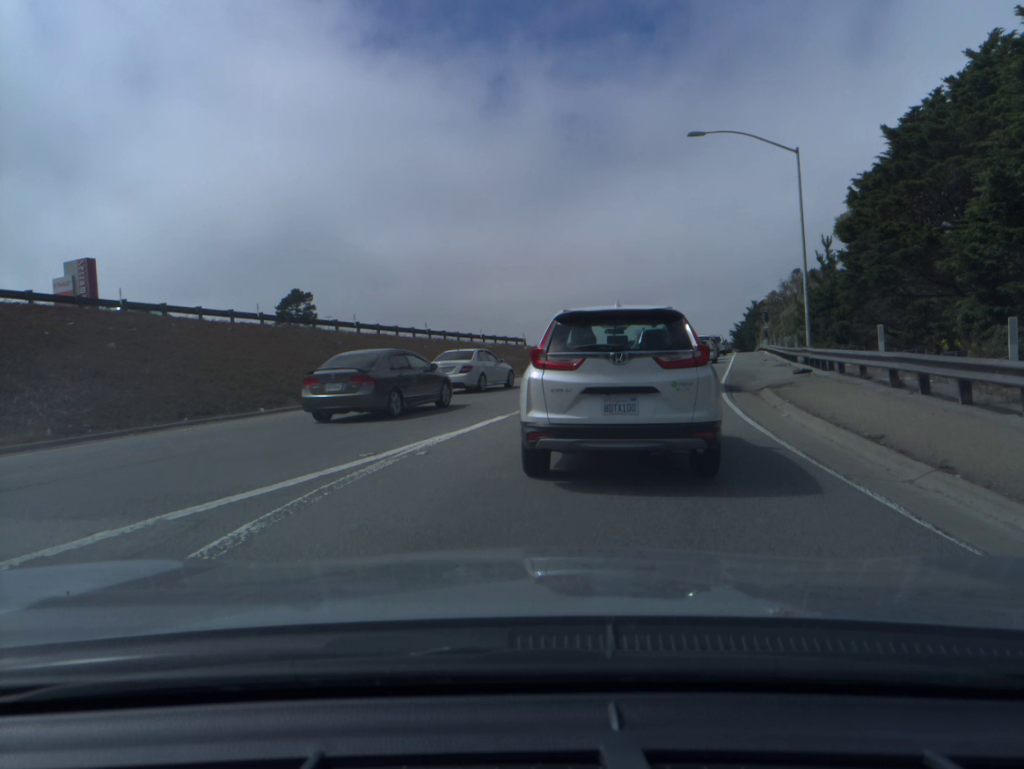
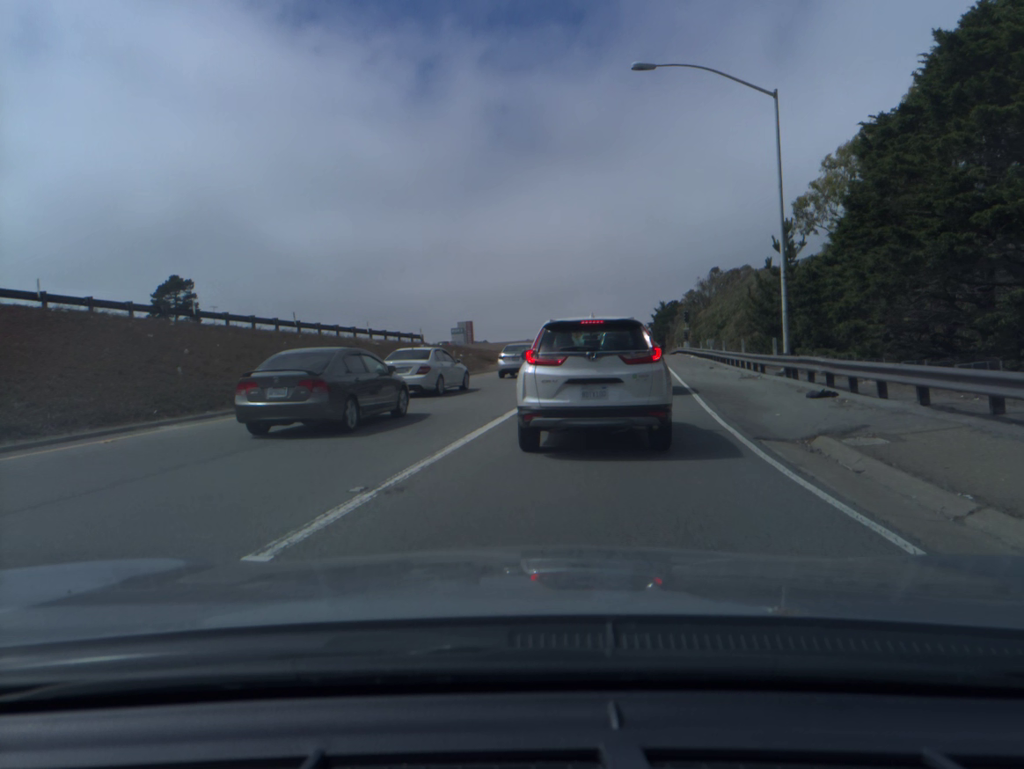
(+0.5, +9.3) m; +7°
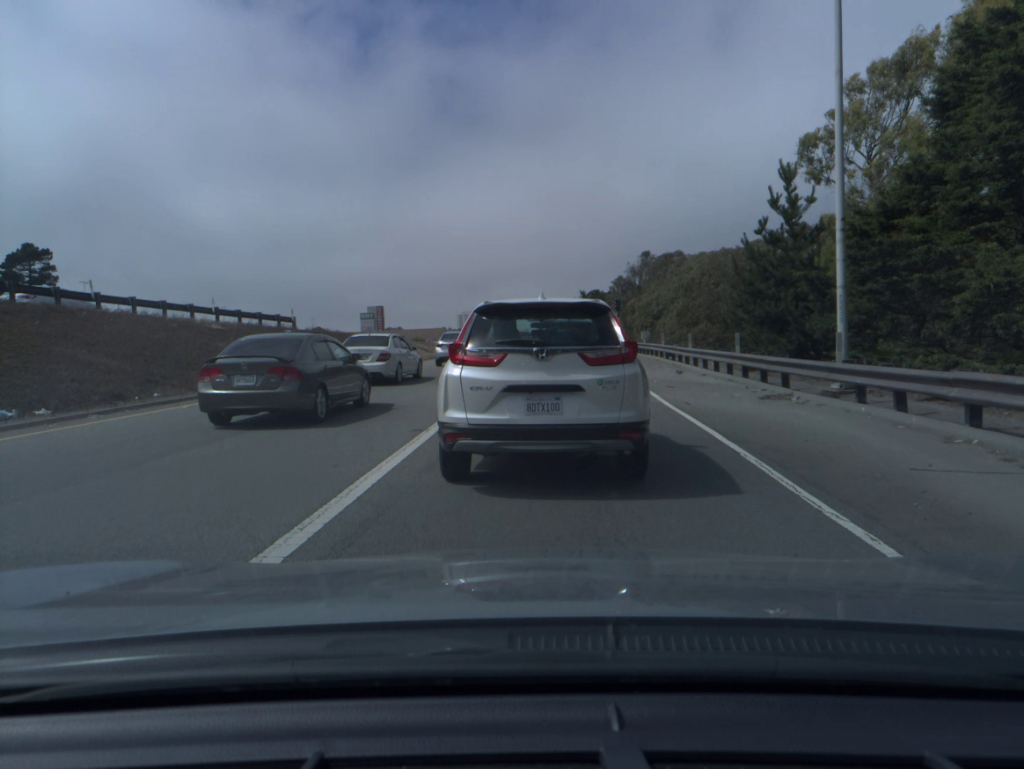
(+0.5, +11.0) m; +5°
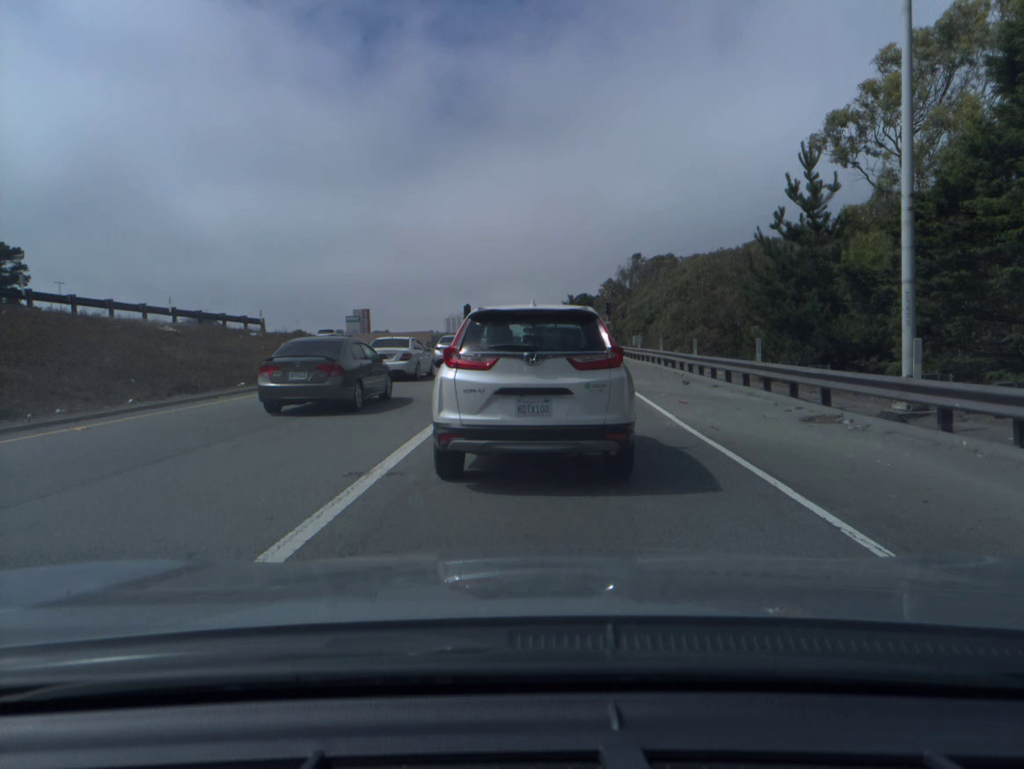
(0.0, +3.2) m; +1°
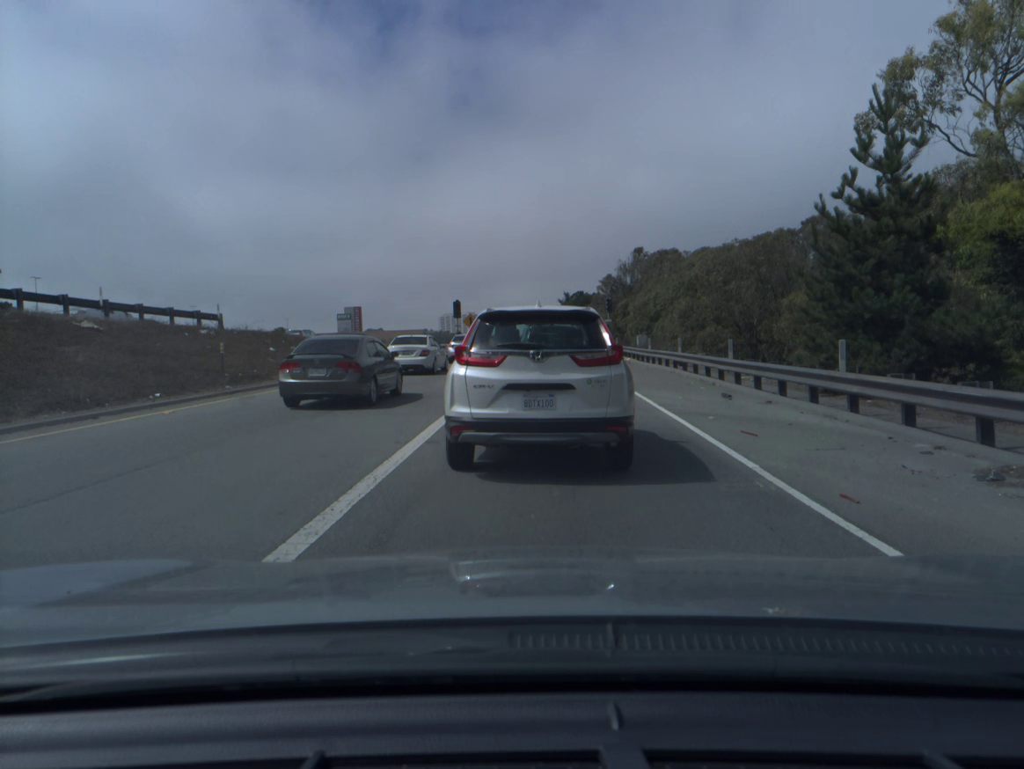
(0.0, +5.0) m; 0°
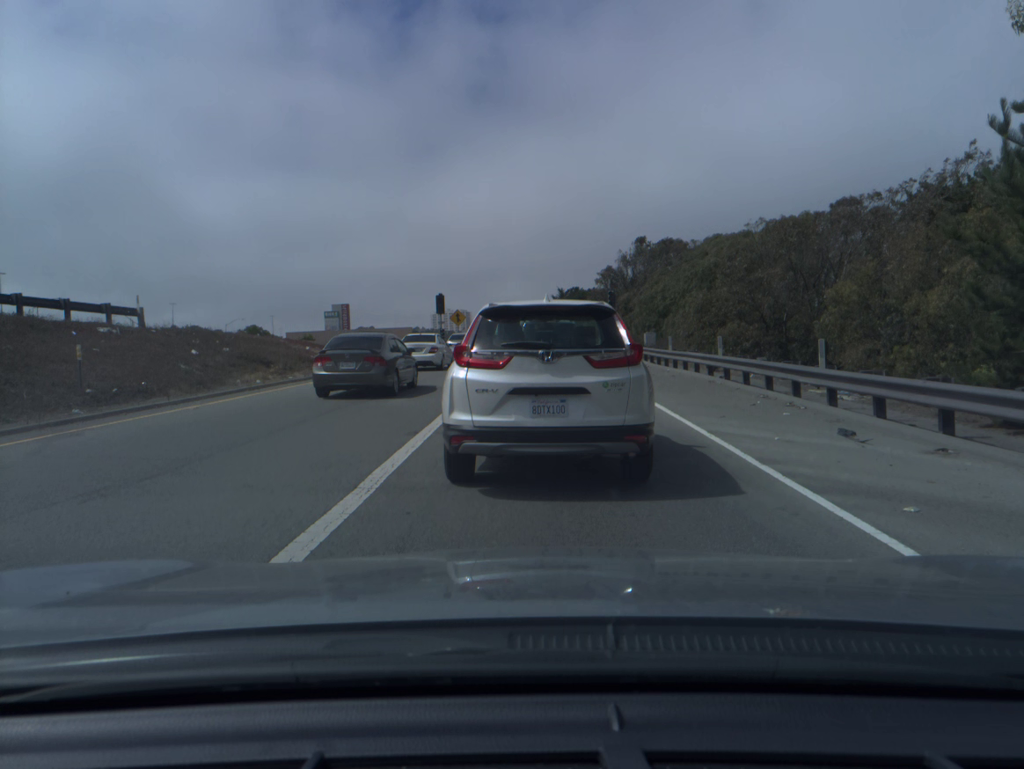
(0.0, +6.8) m; +1°
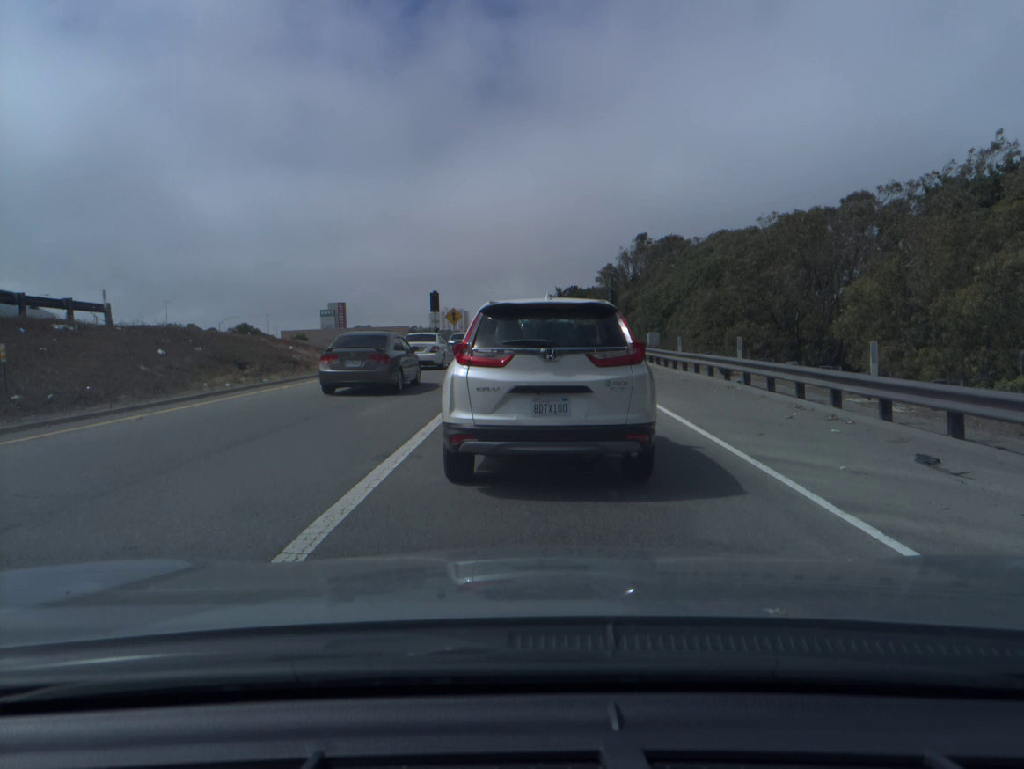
(0.0, +2.1) m; 0°
